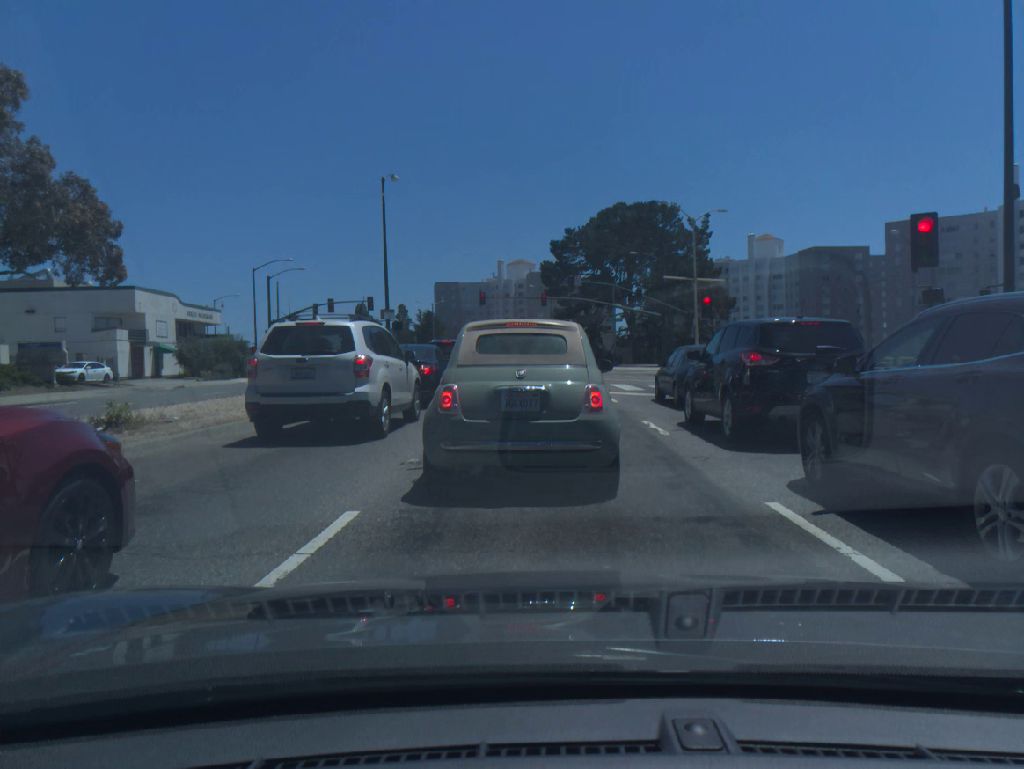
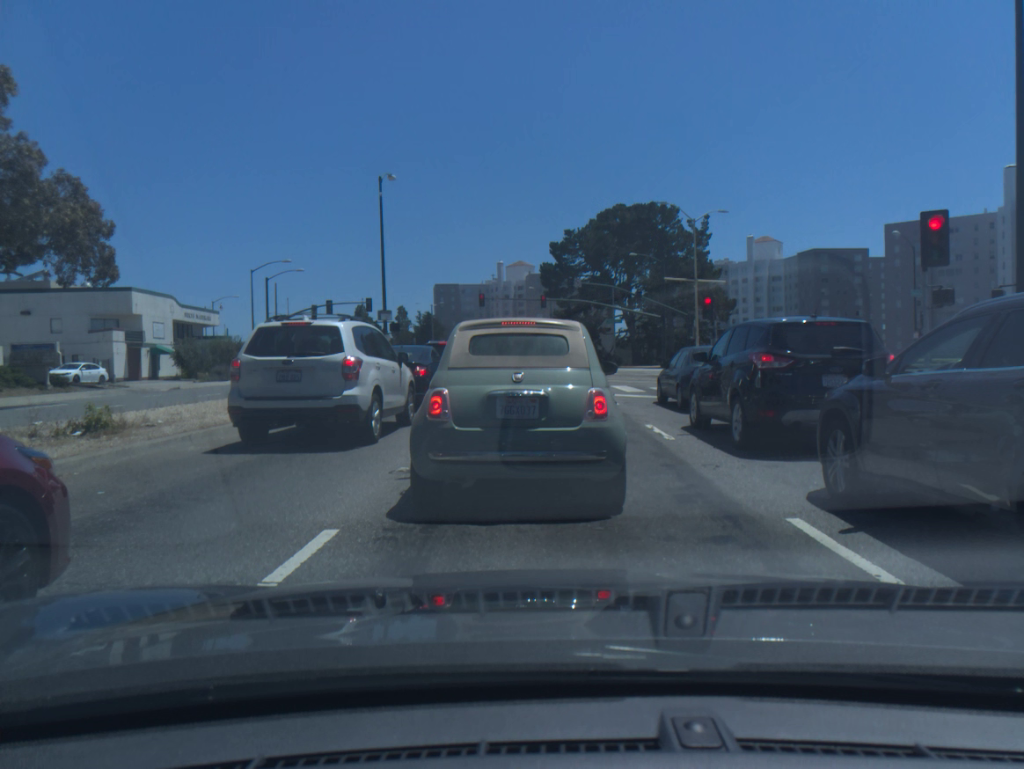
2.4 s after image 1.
(0.0, +0.6) m; 0°
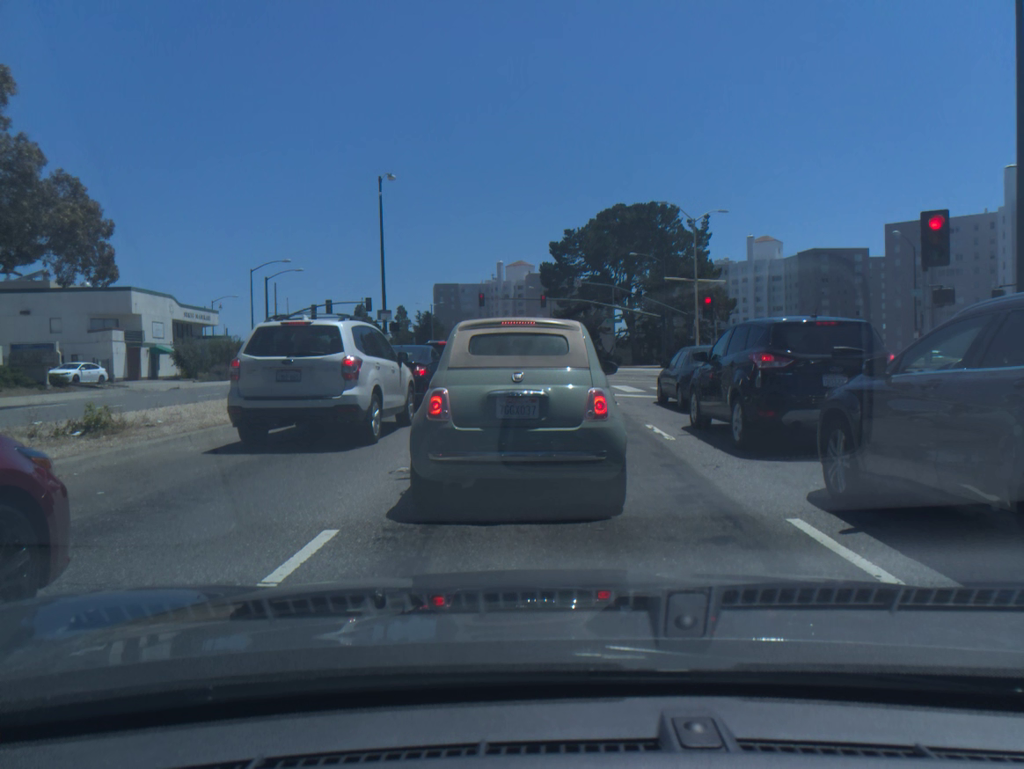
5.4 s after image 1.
(0.0, 0.0) m; 0°
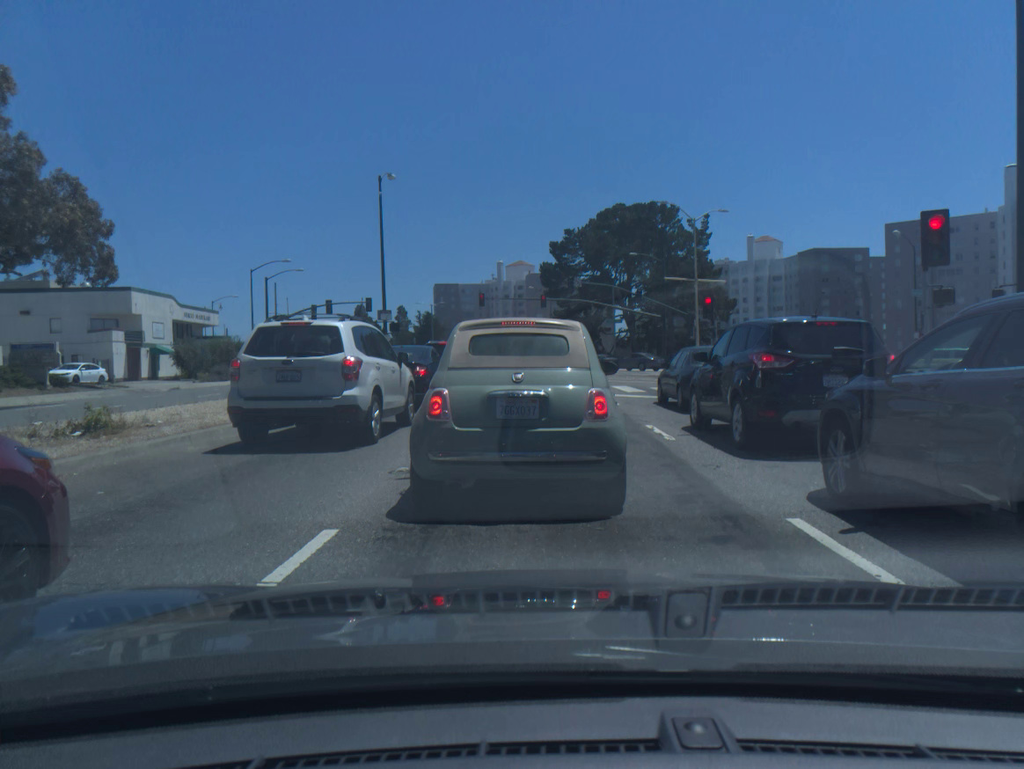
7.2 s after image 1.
(0.0, 0.0) m; 0°
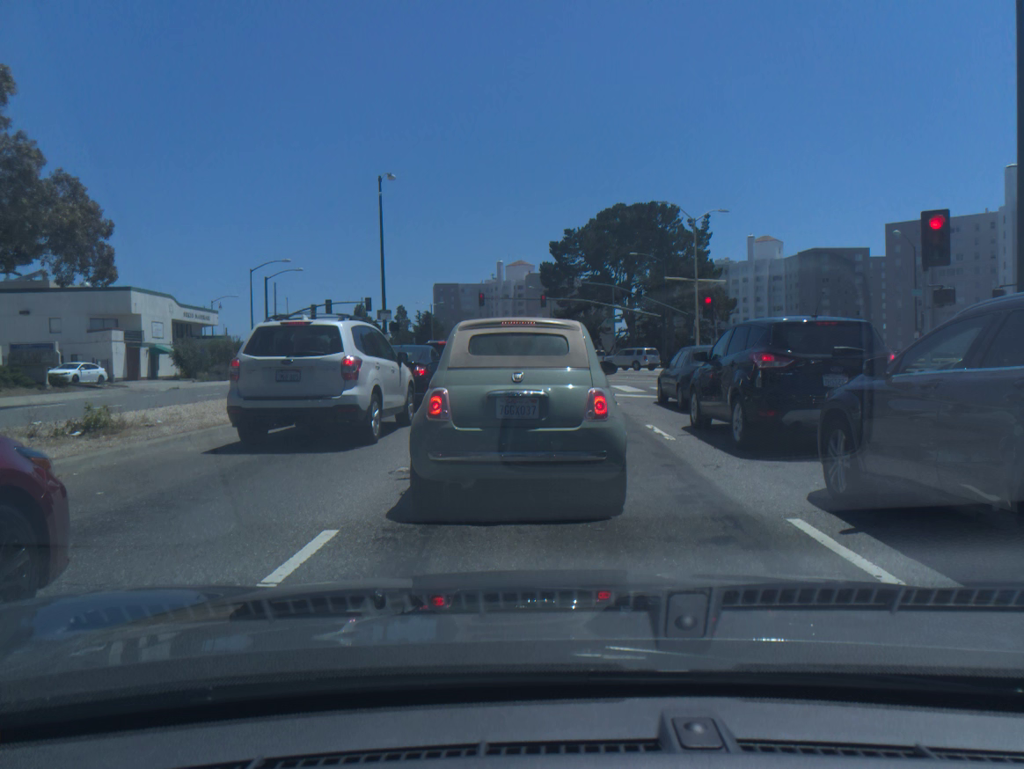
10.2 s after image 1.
(0.0, 0.0) m; 0°
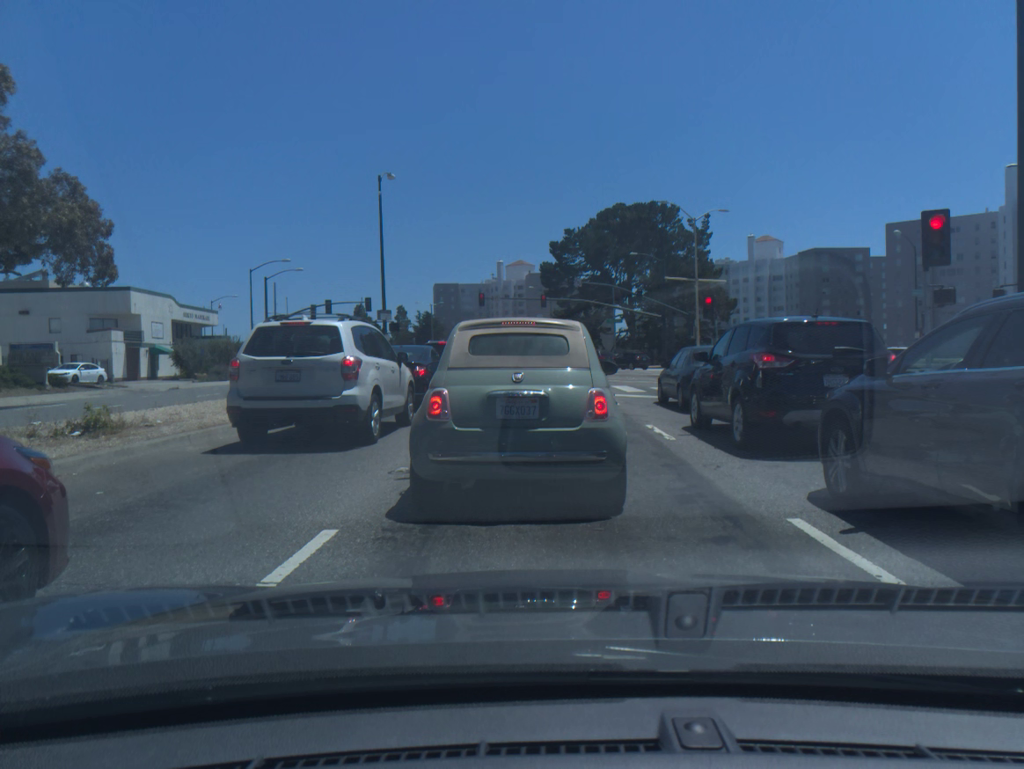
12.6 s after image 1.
(0.0, 0.0) m; 0°
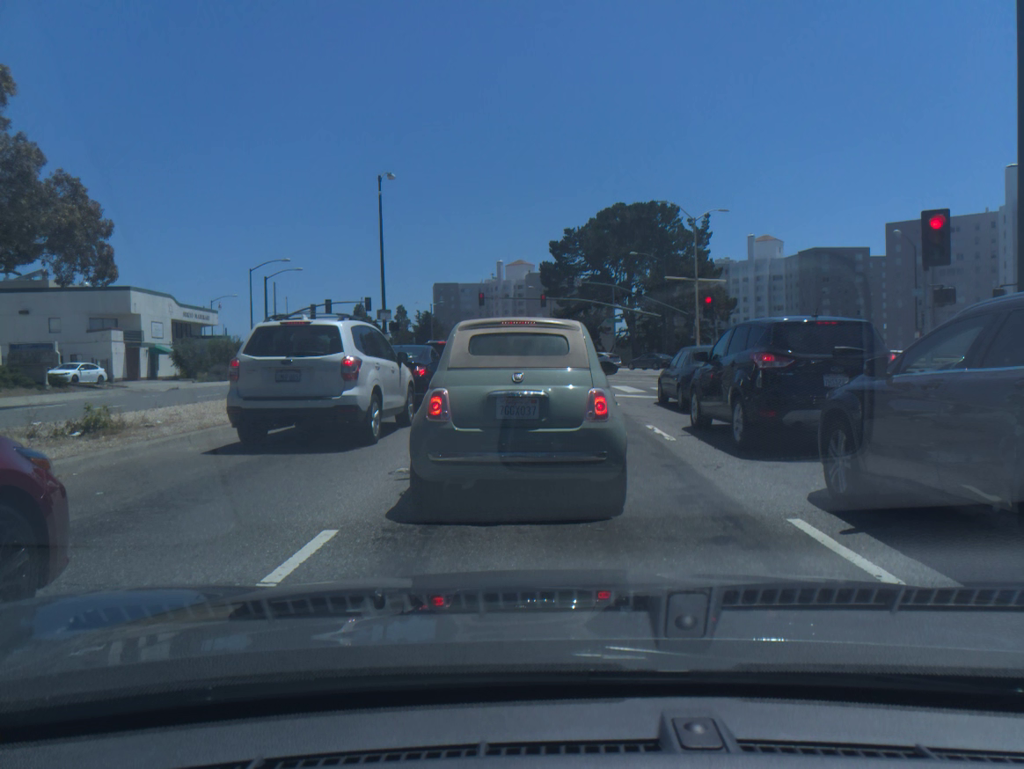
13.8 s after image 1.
(0.0, 0.0) m; 0°
